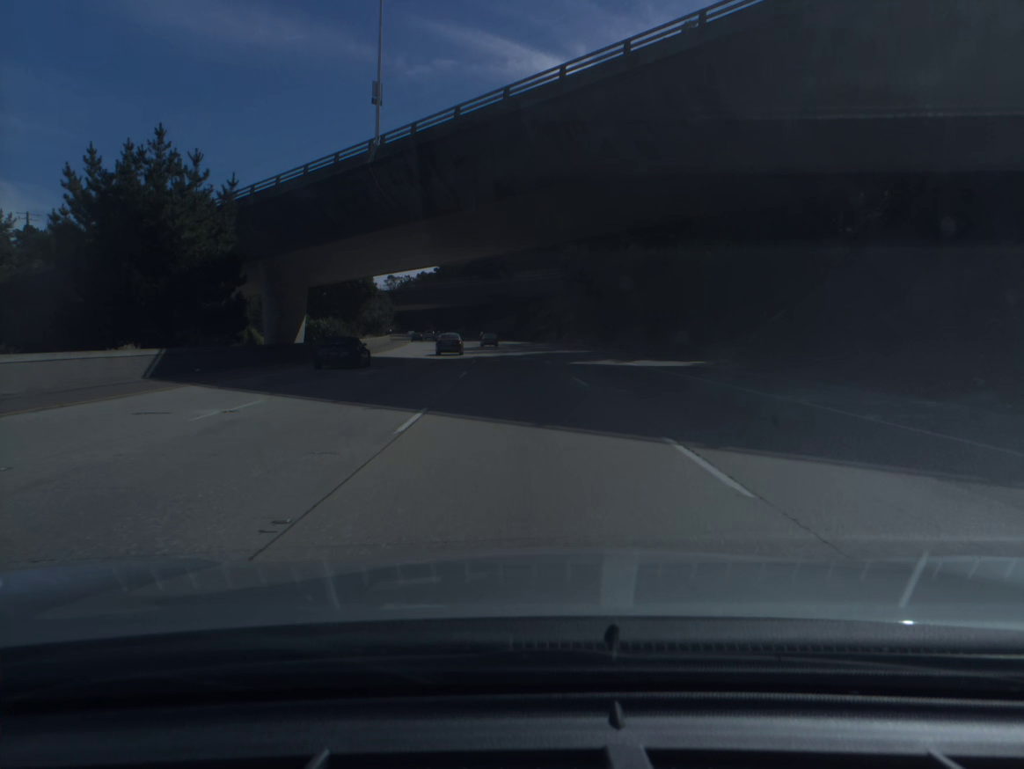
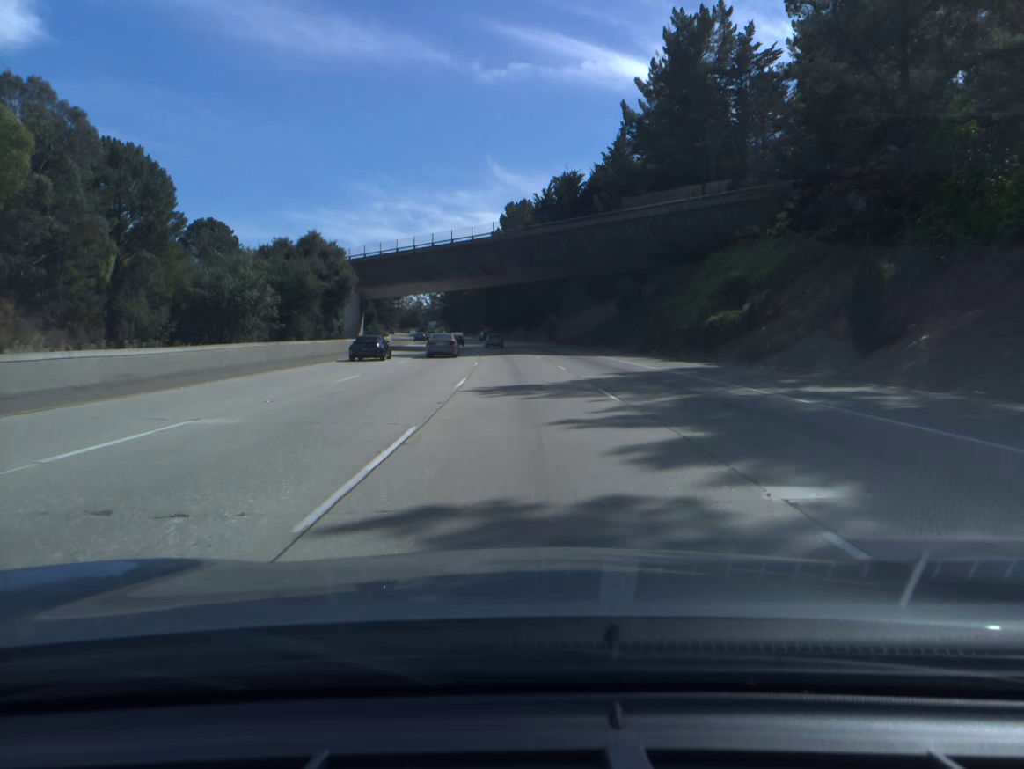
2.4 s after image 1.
(-3.8, +78.1) m; -5°
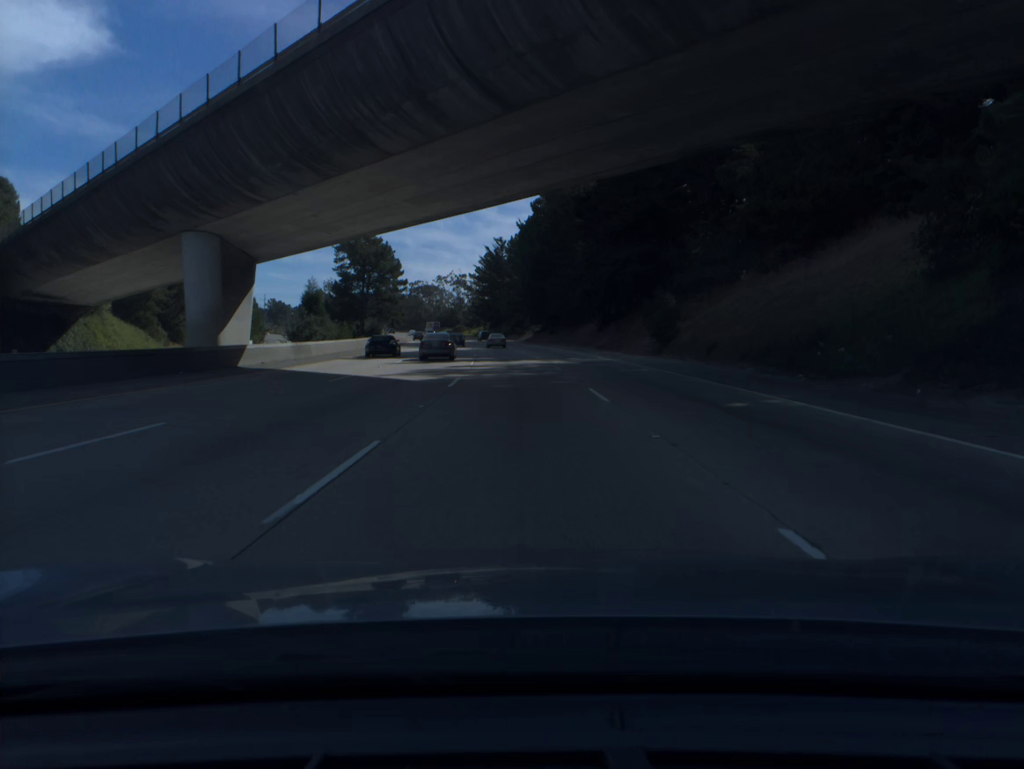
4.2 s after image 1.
(-1.7, +58.5) m; -4°
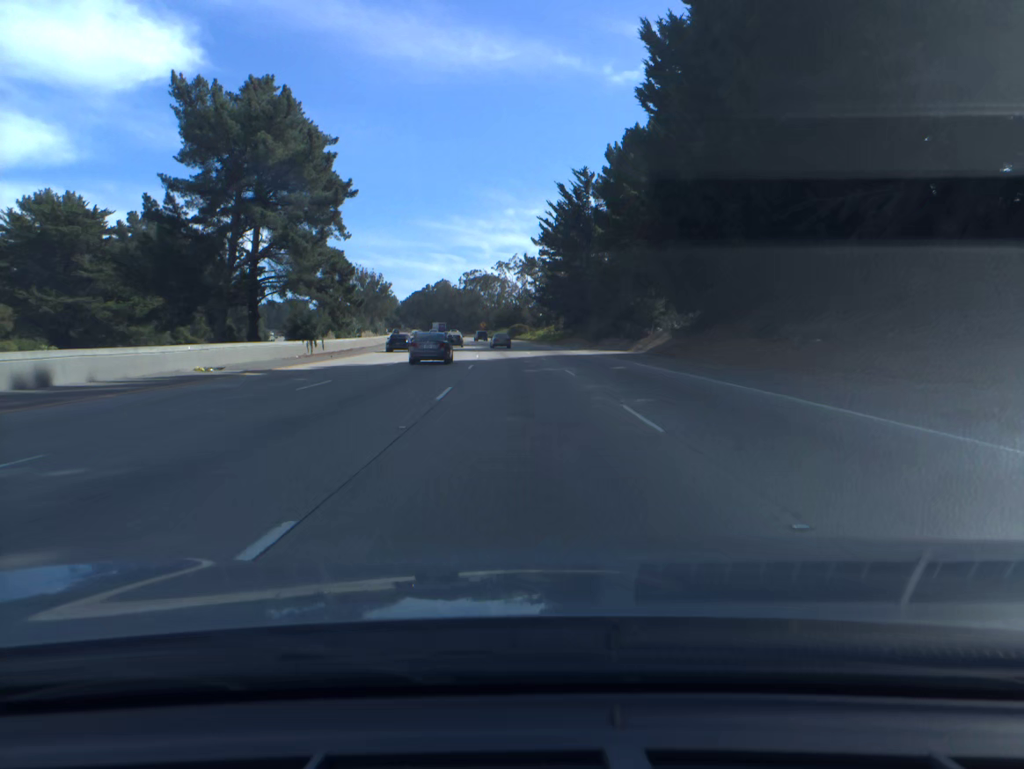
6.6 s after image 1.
(-3.4, +77.6) m; -5°
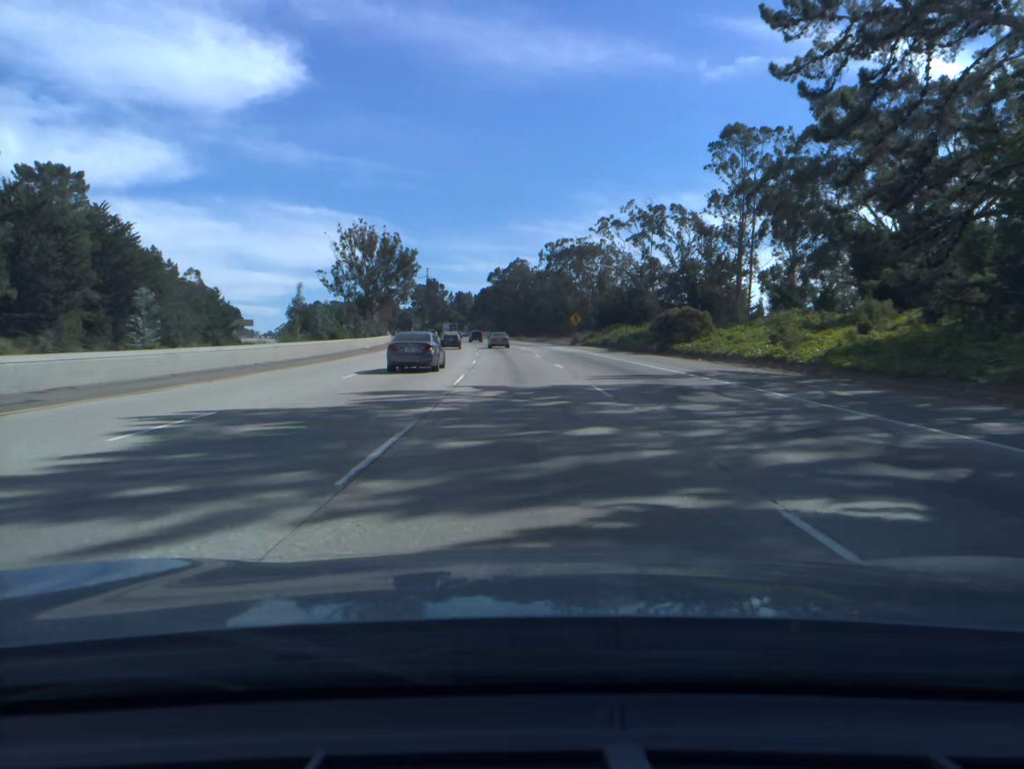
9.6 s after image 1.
(-5.3, +96.9) m; -7°
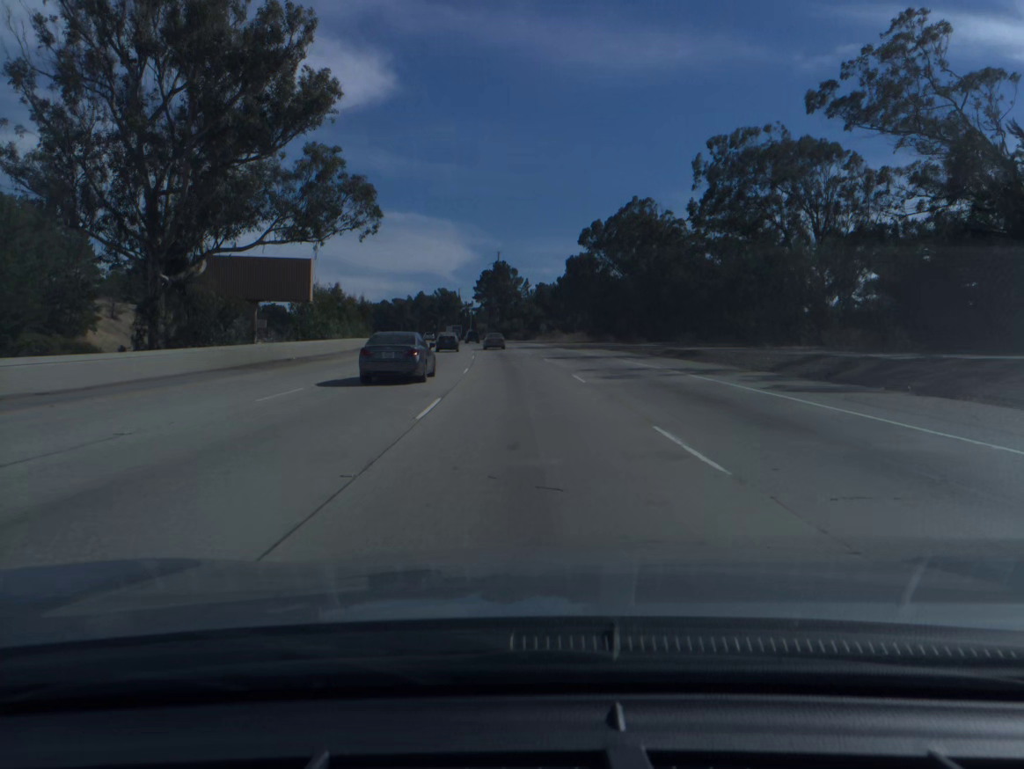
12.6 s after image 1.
(-5.4, +96.5) m; -6°
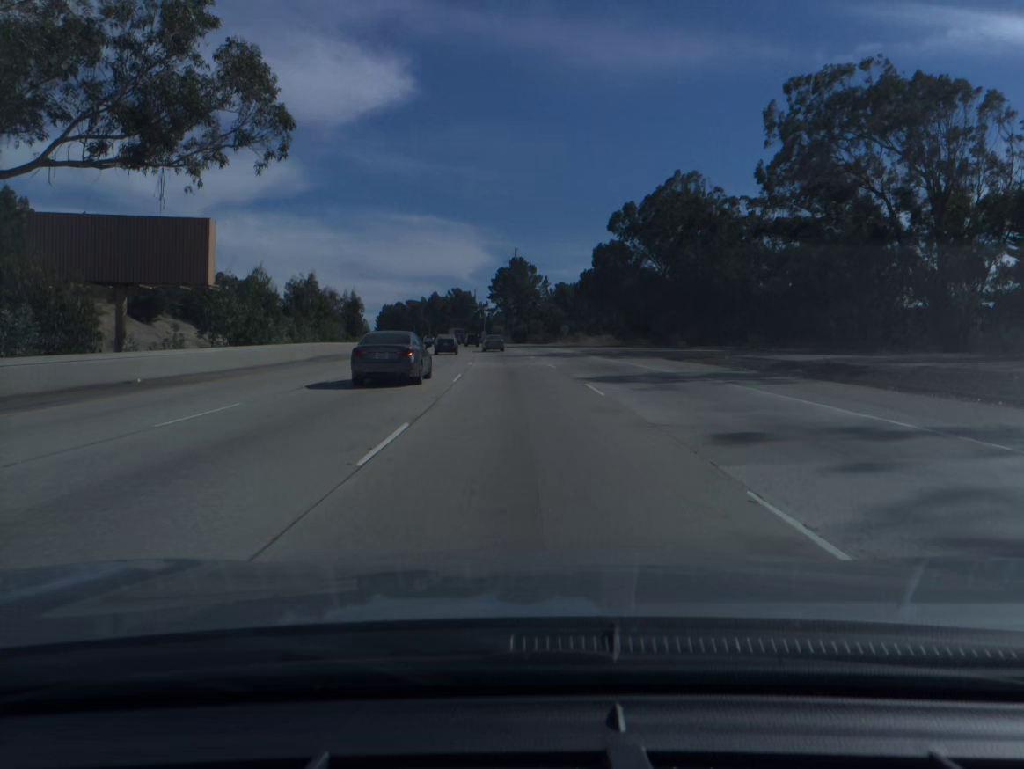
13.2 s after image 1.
(-0.2, +19.2) m; -1°
